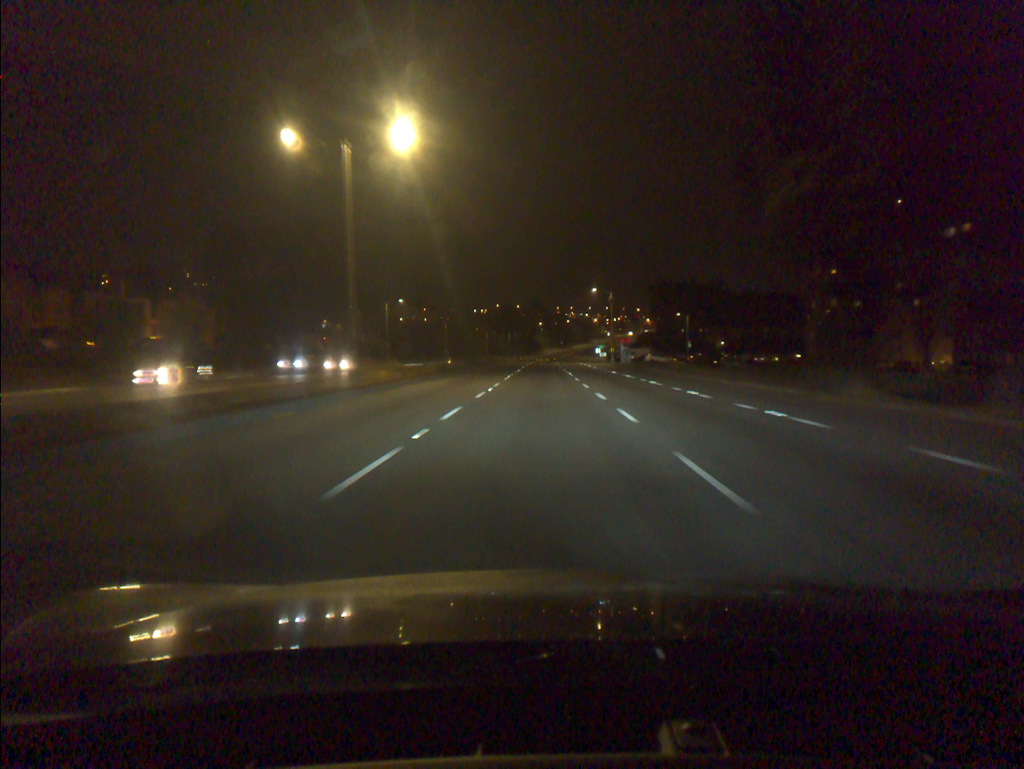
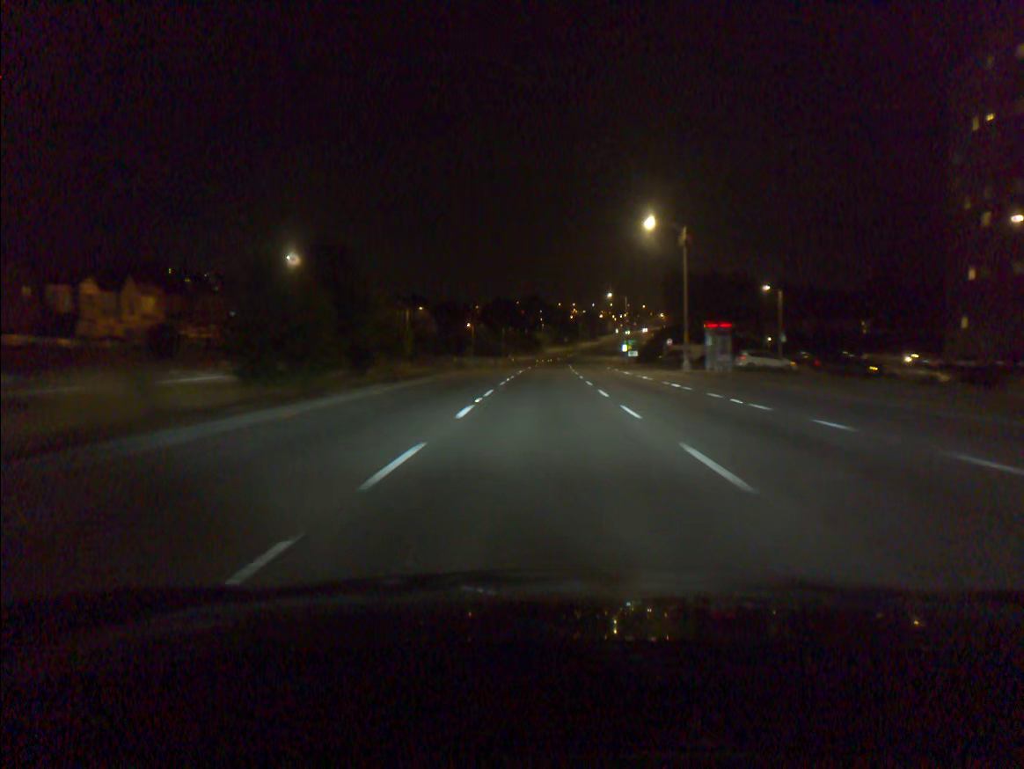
(-0.1, +51.3) m; 0°
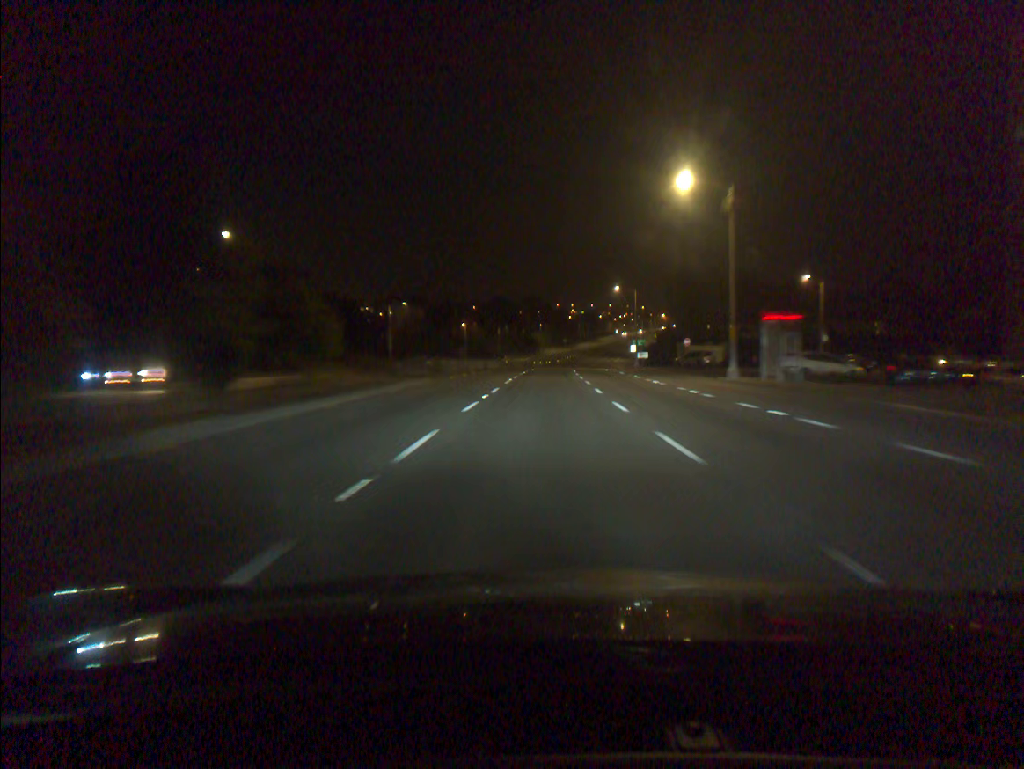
(0.0, +12.7) m; 0°
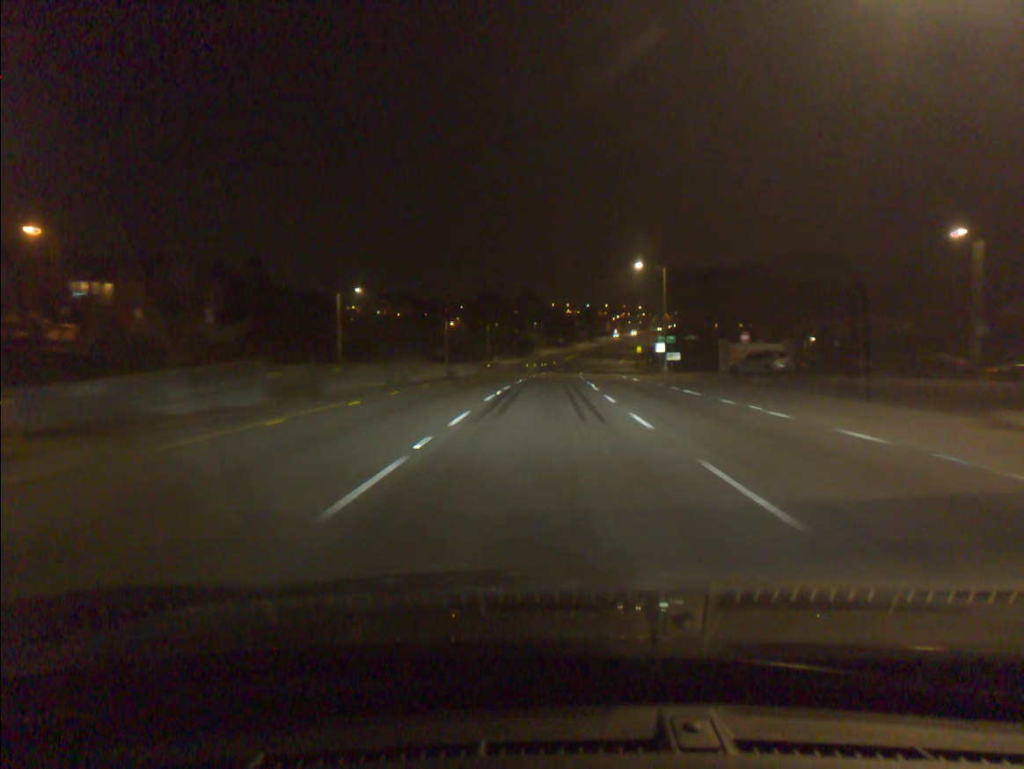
(+0.1, +25.6) m; 0°
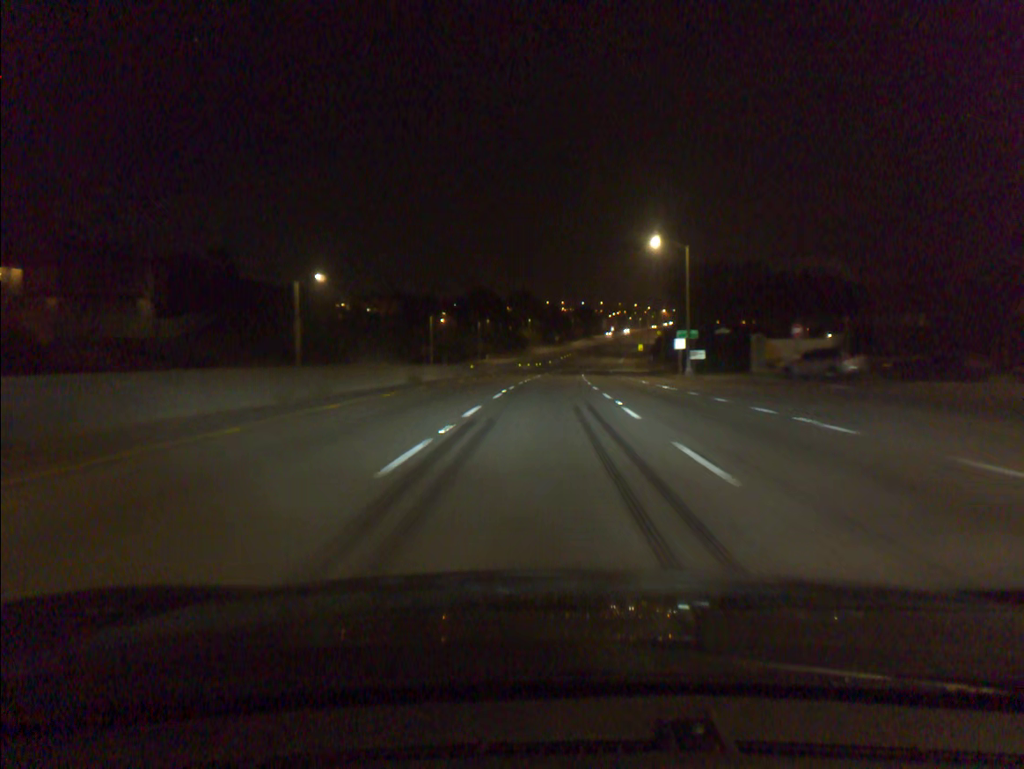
(0.0, +12.9) m; 0°
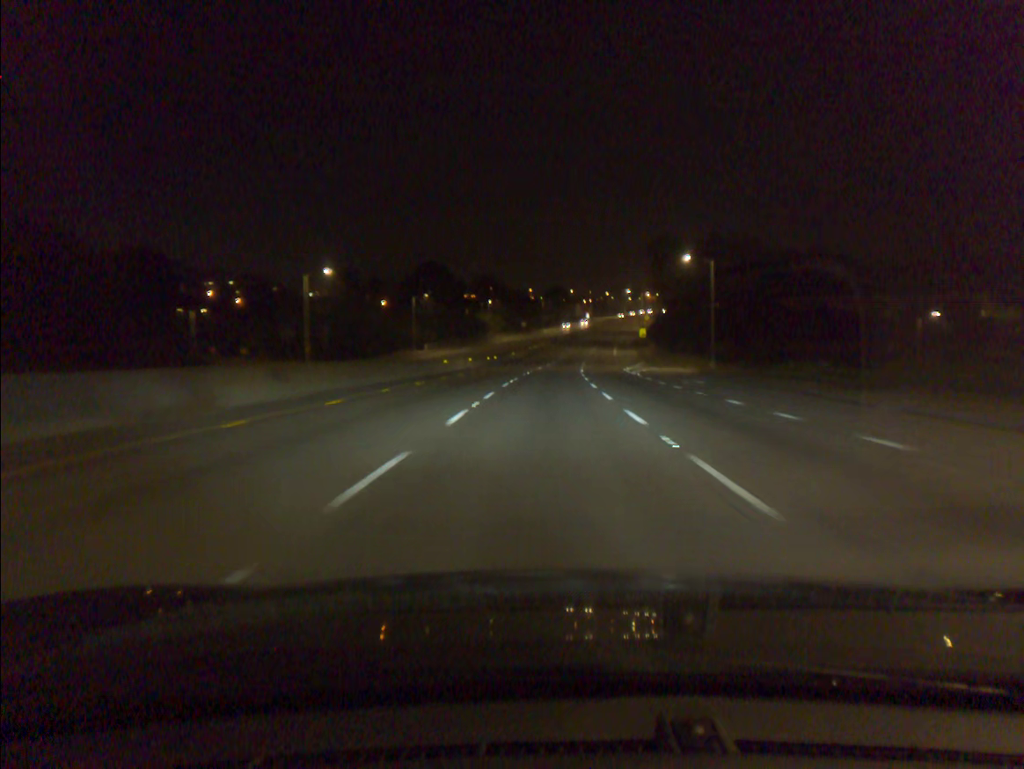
(+1.1, +53.2) m; +2°
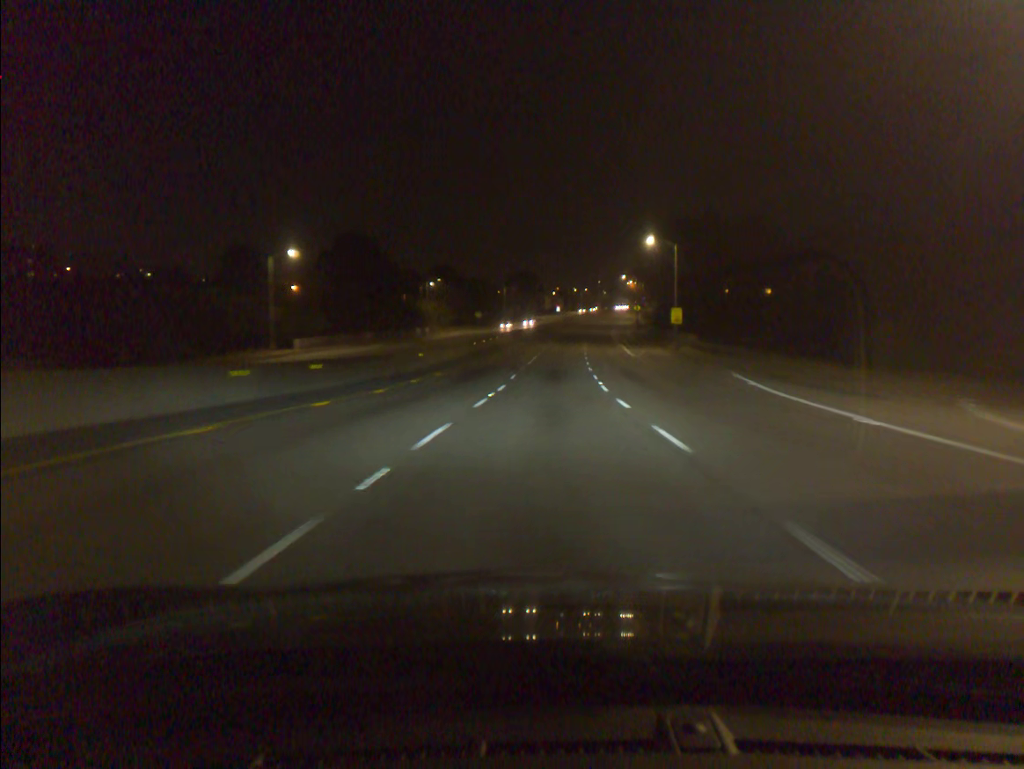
(+1.1, +55.6) m; +3°
